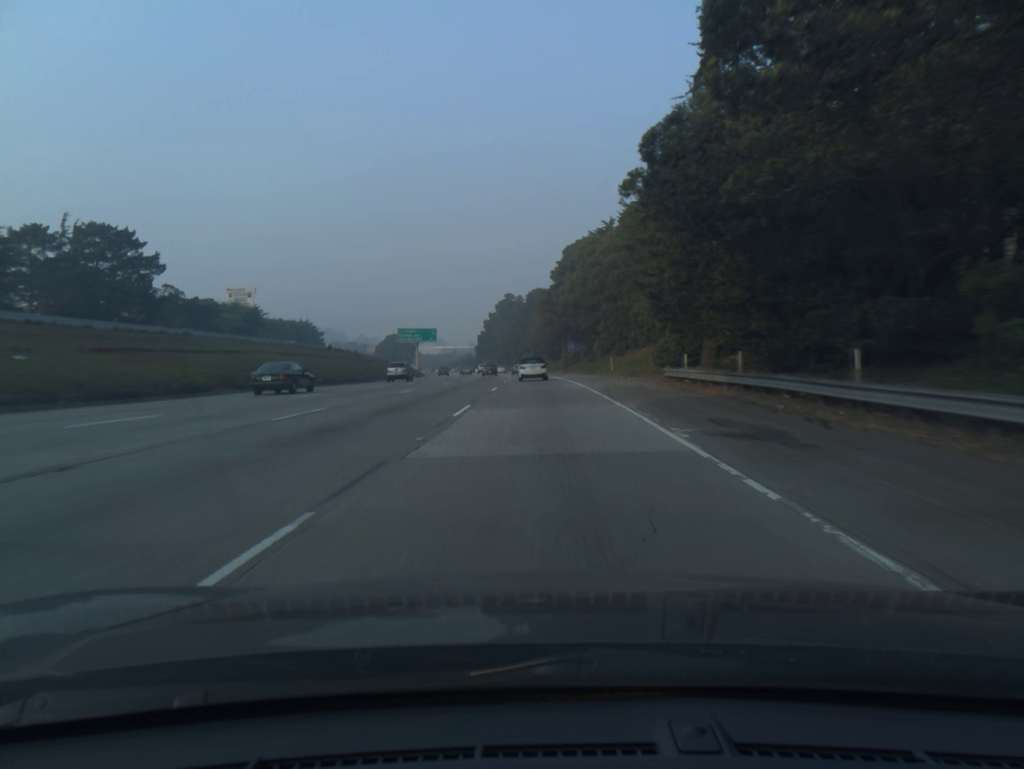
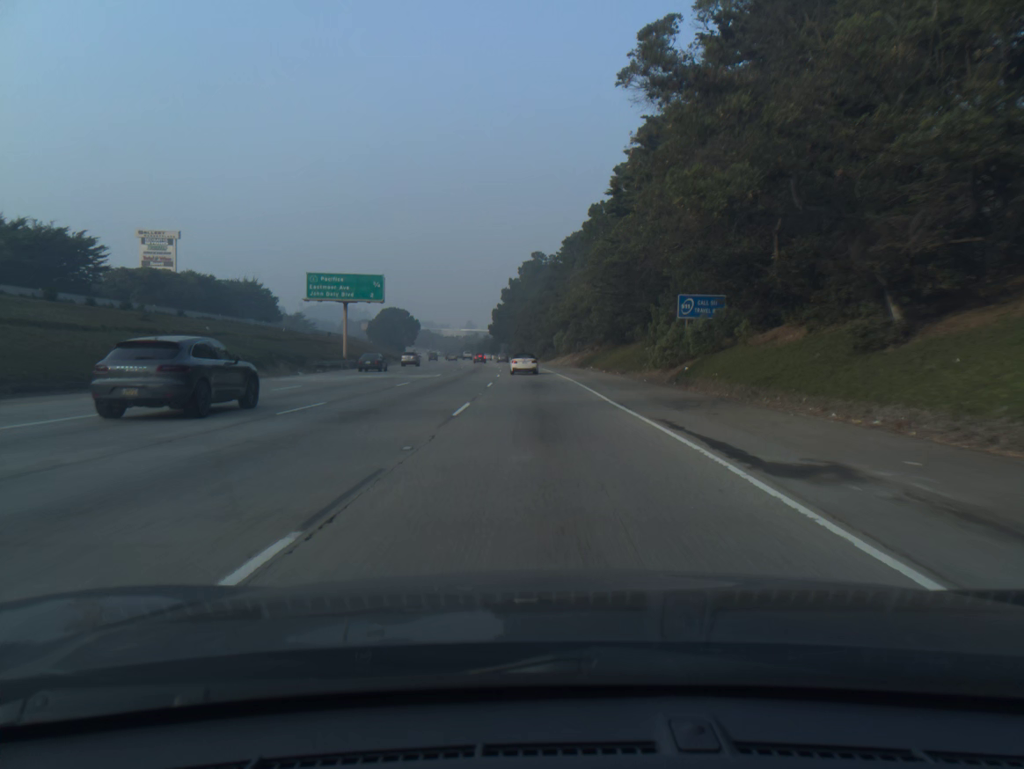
(-1.2, +73.5) m; -2°
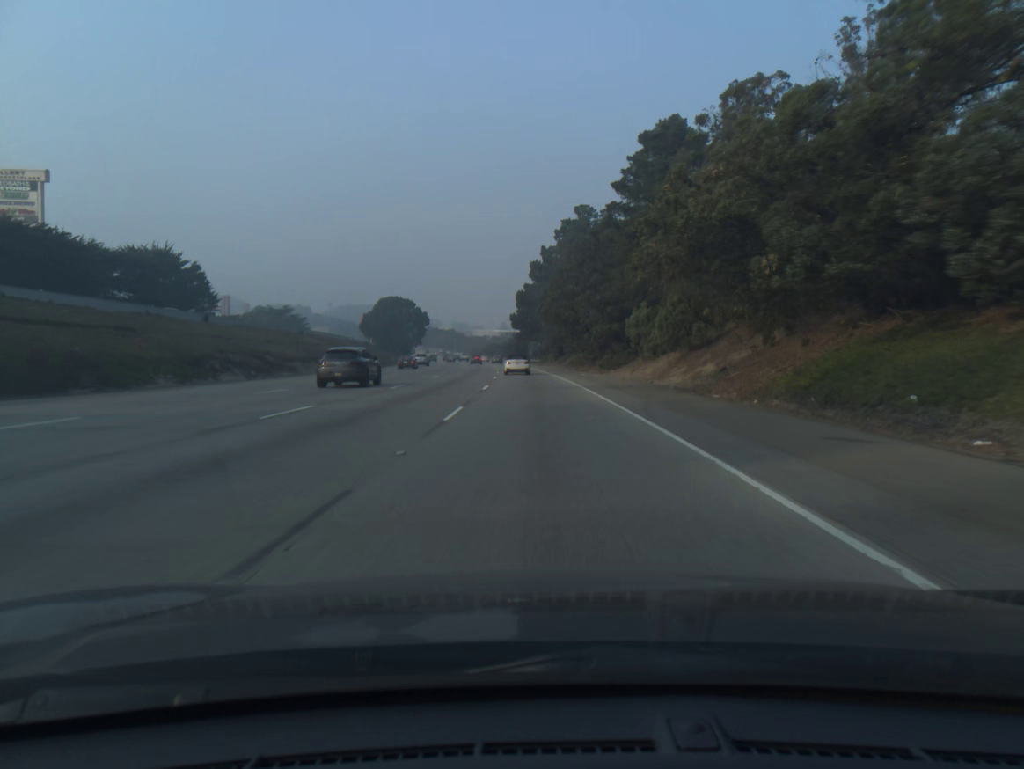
(-1.3, +59.5) m; -3°
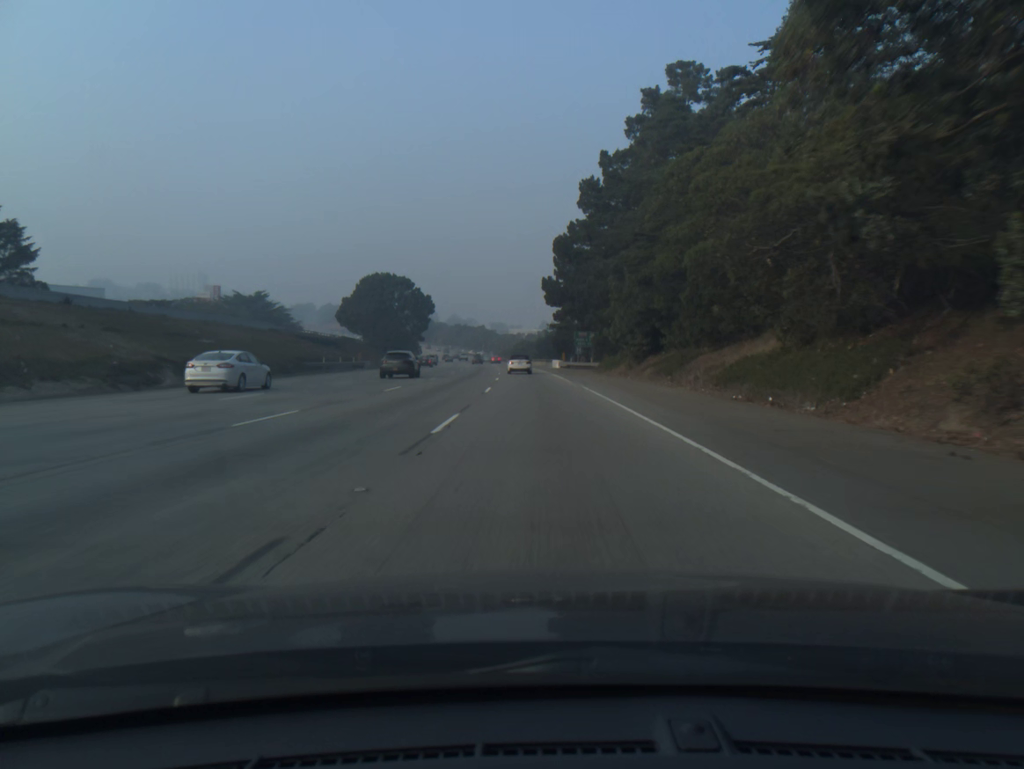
(-1.6, +60.5) m; -3°
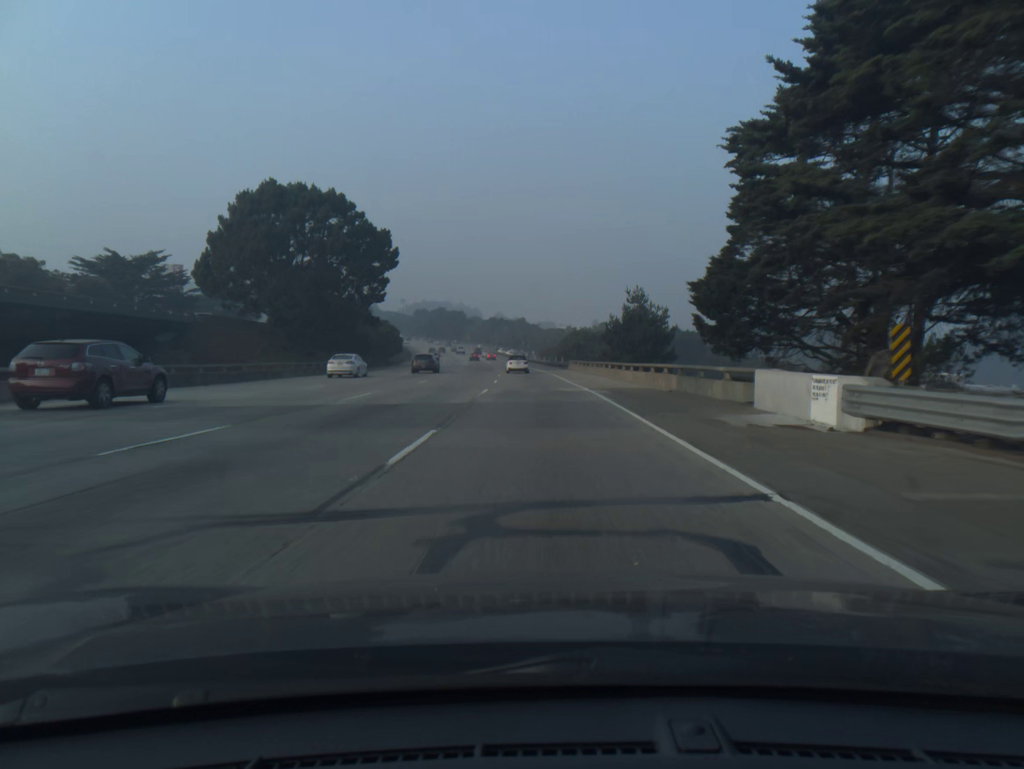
(-2.3, +77.2) m; -4°
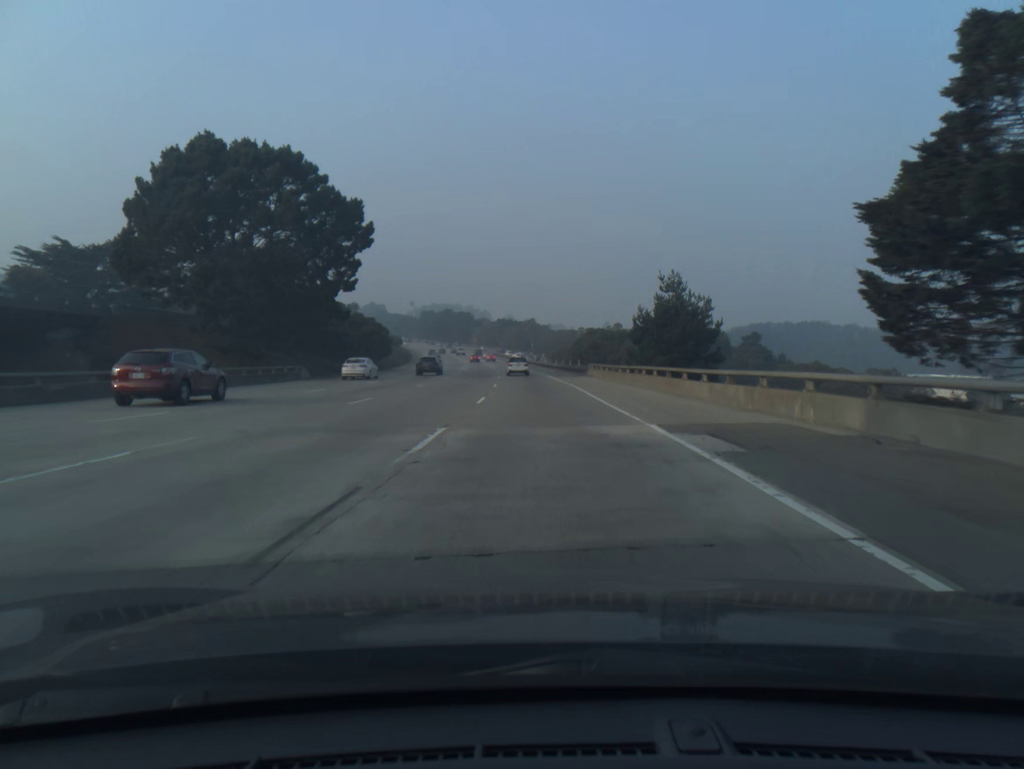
(-0.1, +15.7) m; -1°
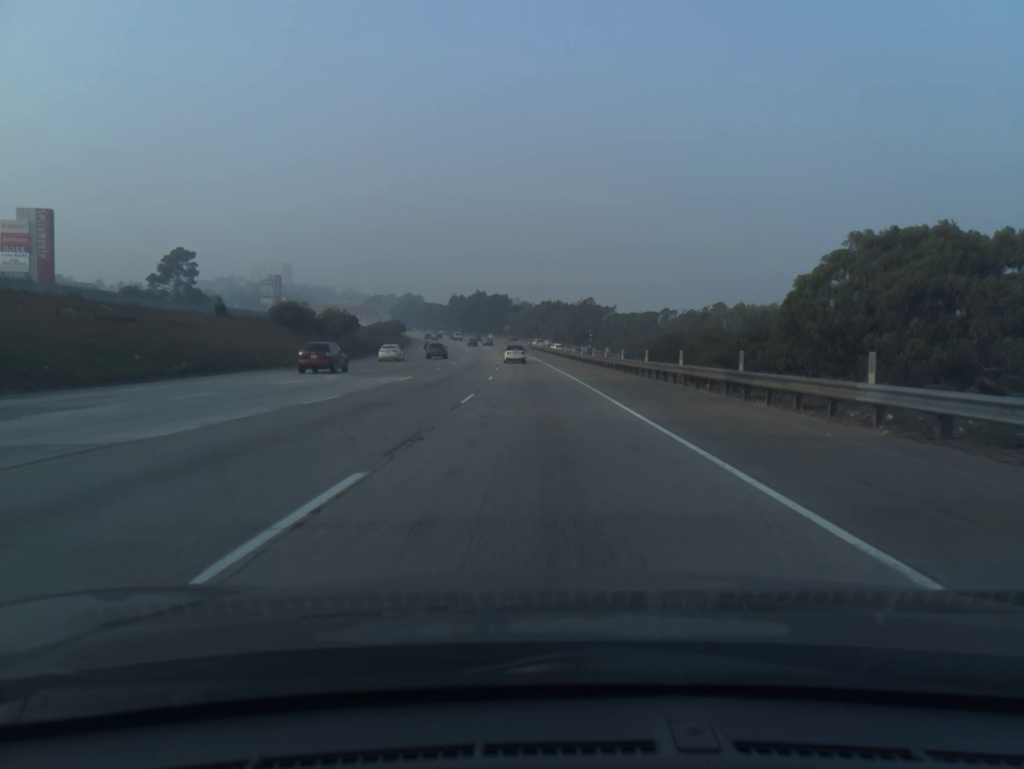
(-2.4, +79.6) m; -4°
